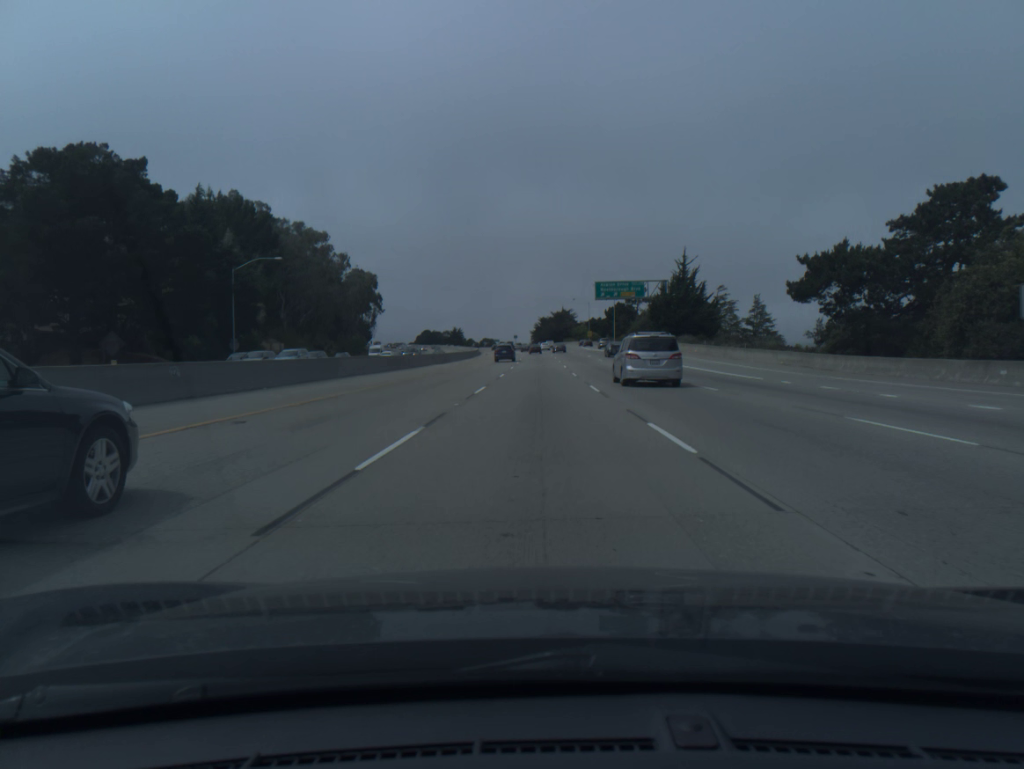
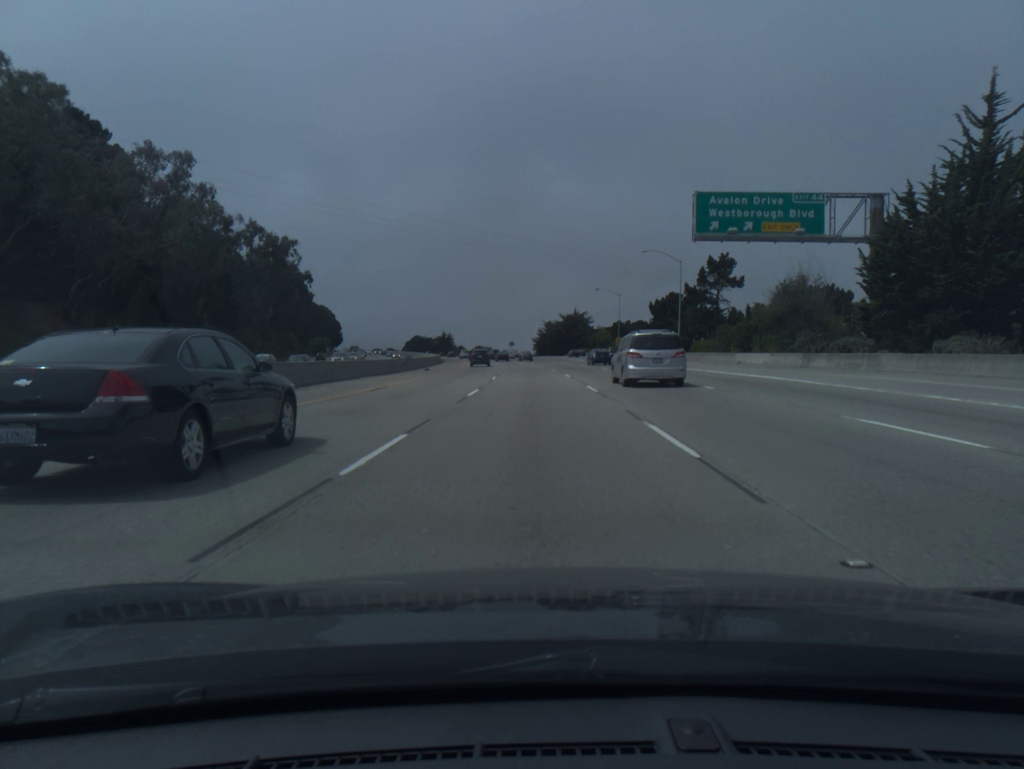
(0.0, +73.4) m; 0°
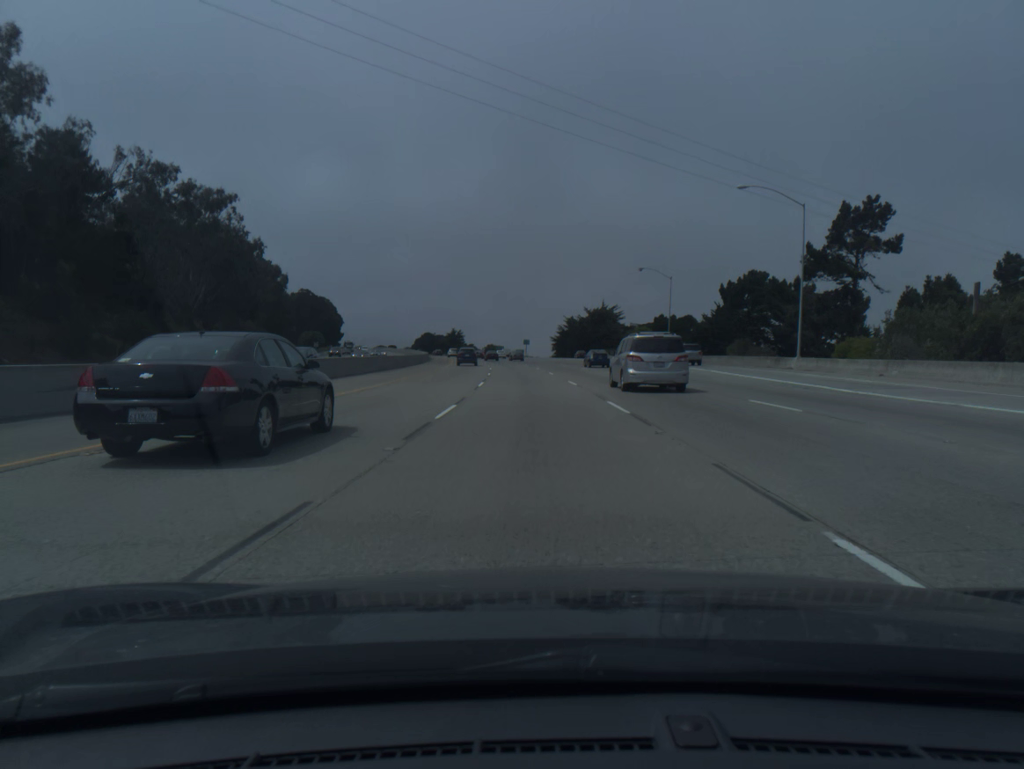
(-0.4, +36.8) m; -1°
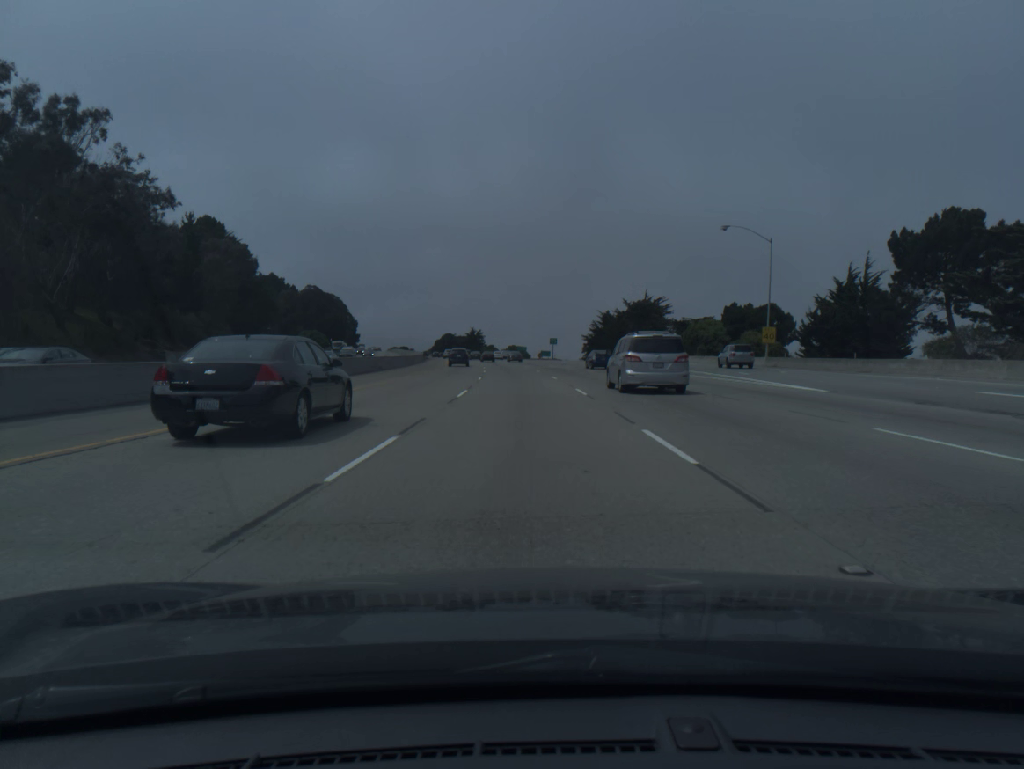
(-0.6, +36.6) m; -2°
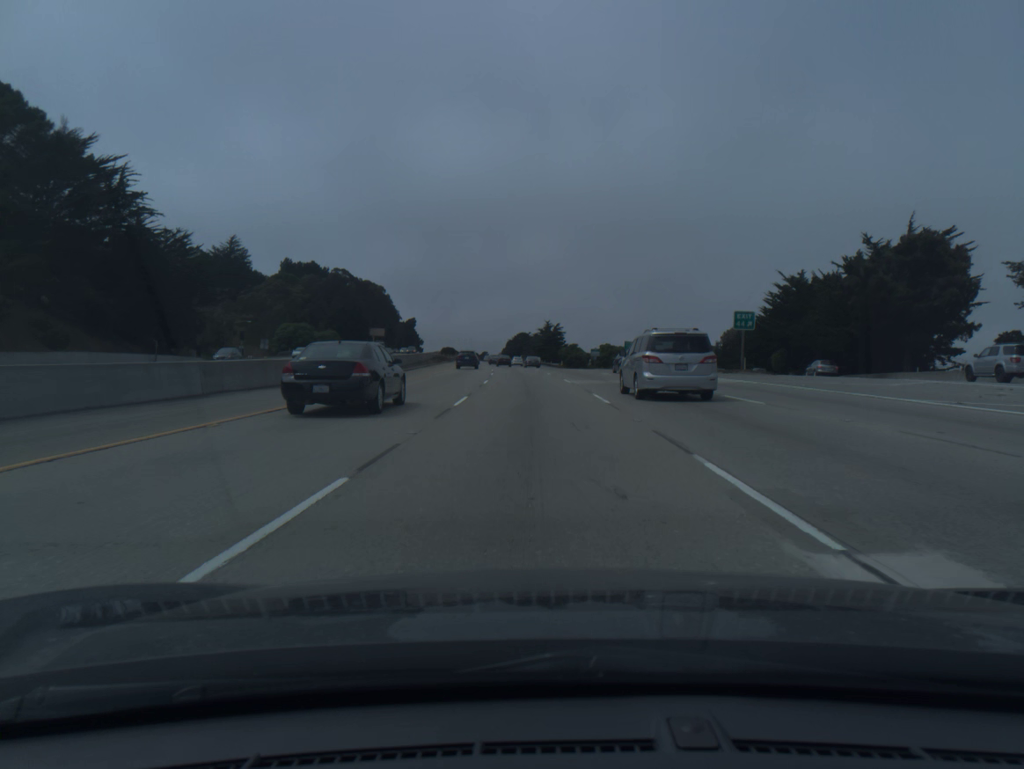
(-4.9, +91.0) m; -6°
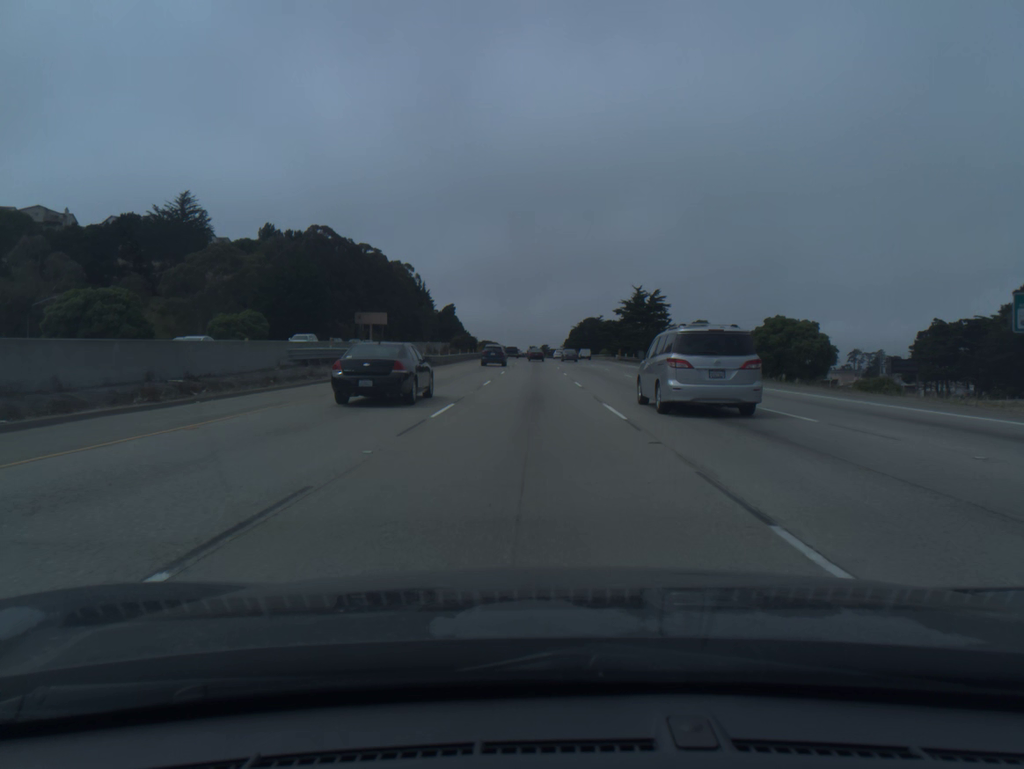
(-3.9, +91.3) m; -5°
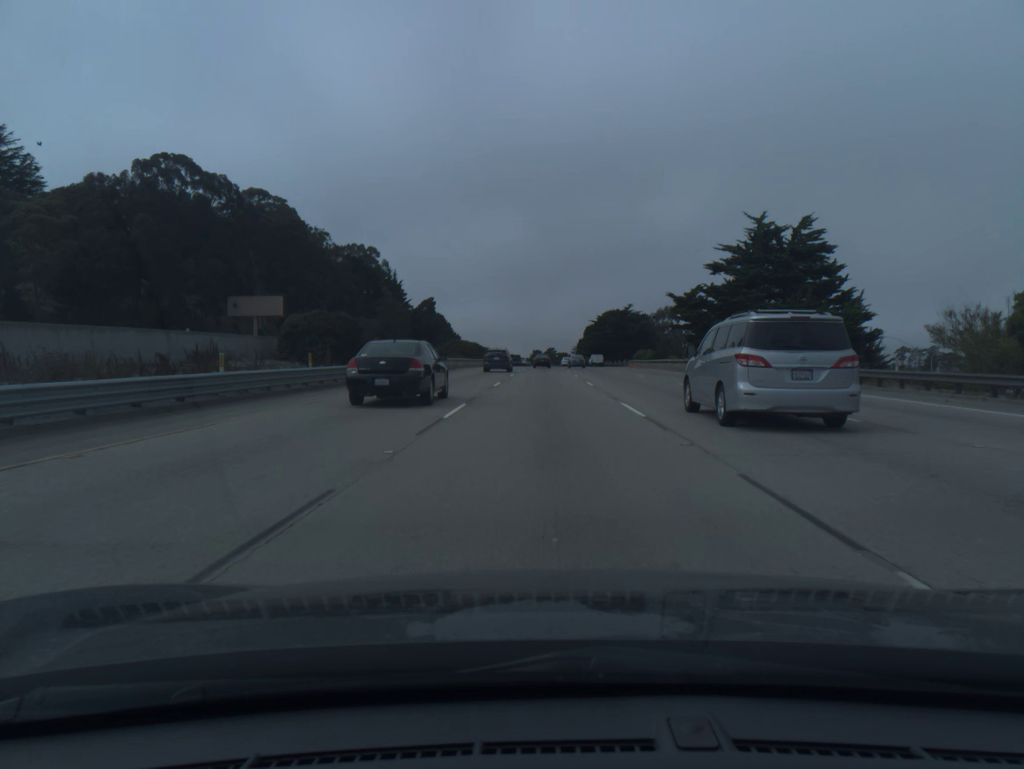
(-0.7, +73.5) m; 0°
